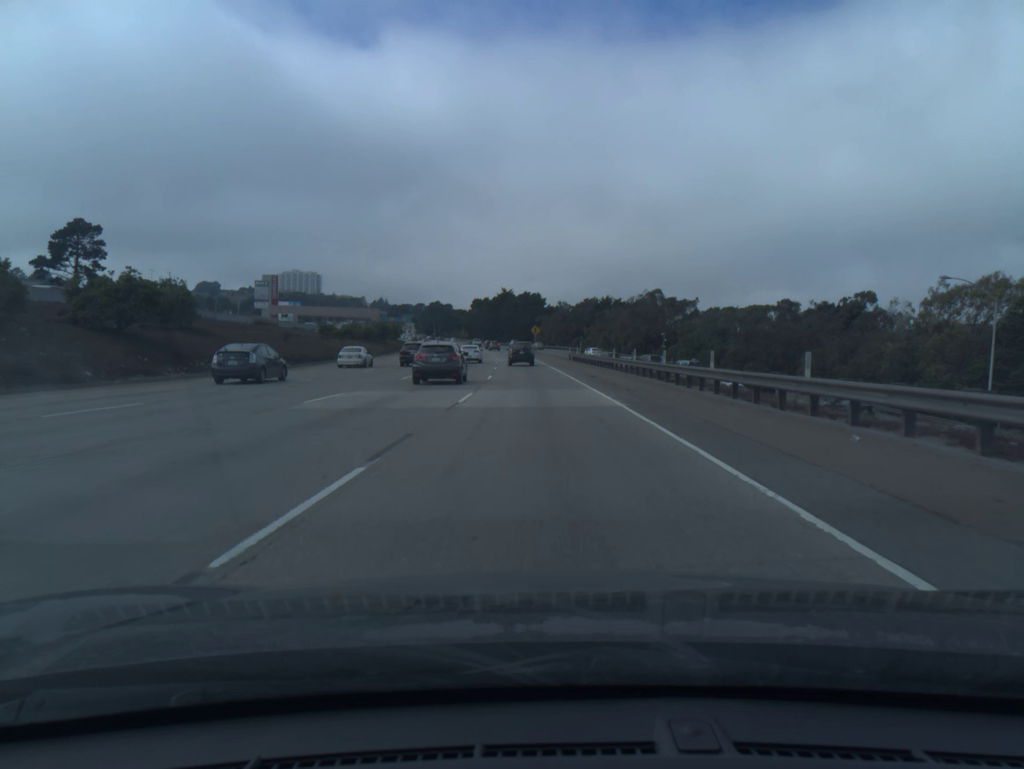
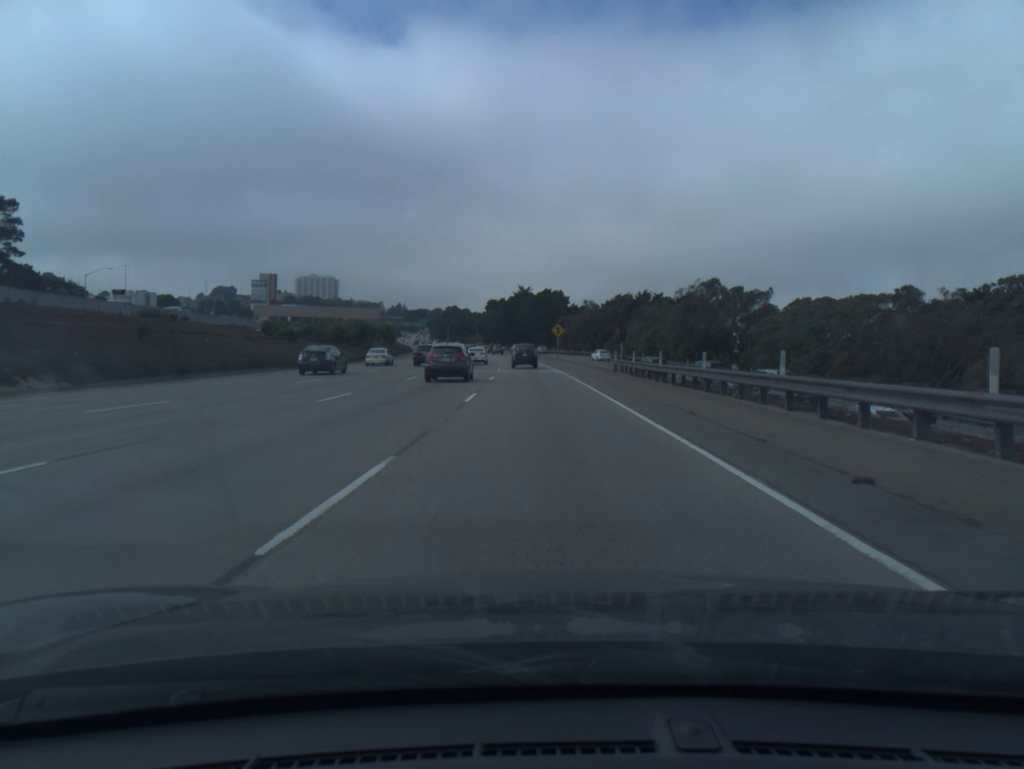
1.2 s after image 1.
(-0.4, +28.7) m; -2°
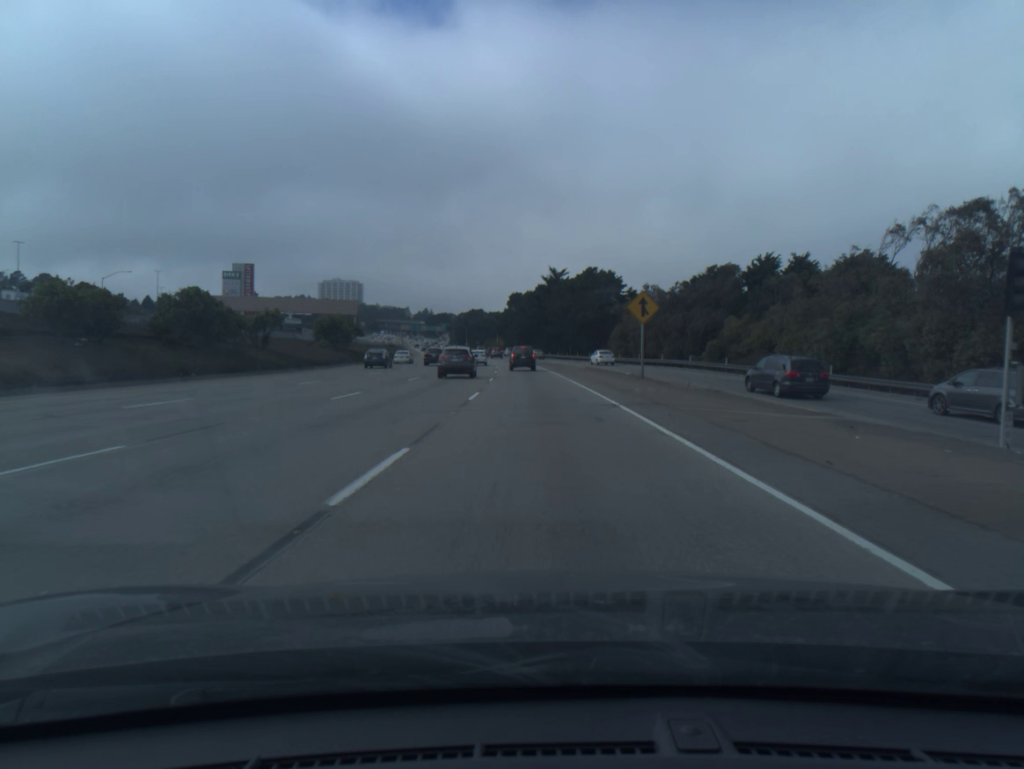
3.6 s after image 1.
(-1.2, +57.0) m; -2°
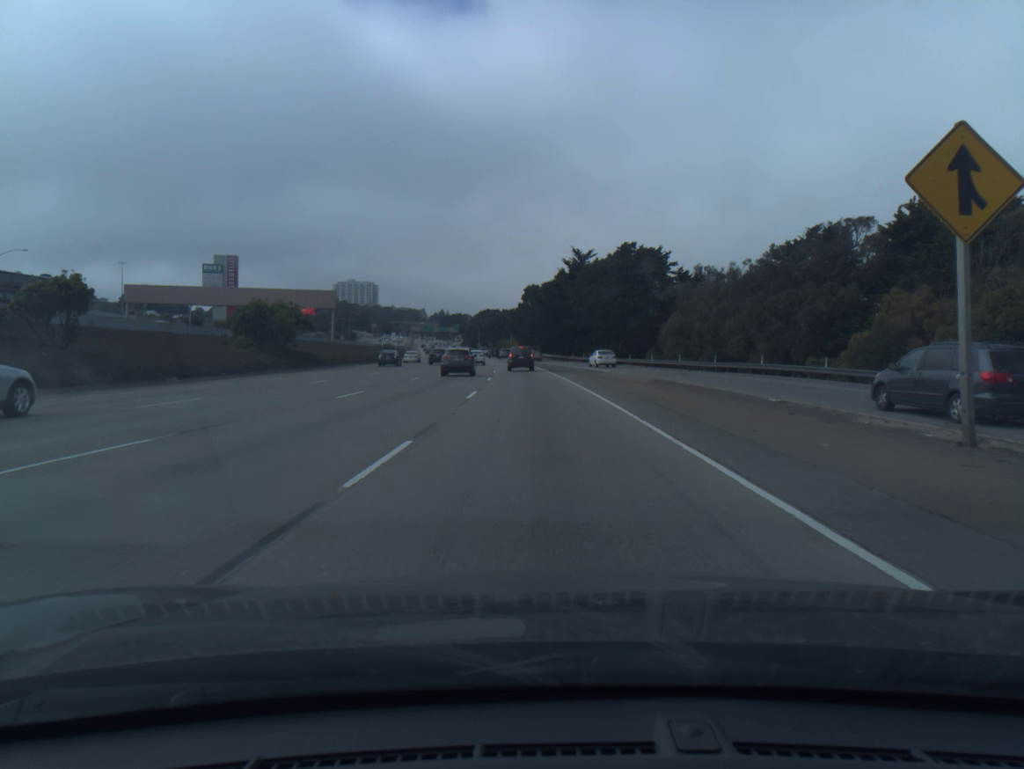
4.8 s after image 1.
(-0.3, +28.3) m; -1°
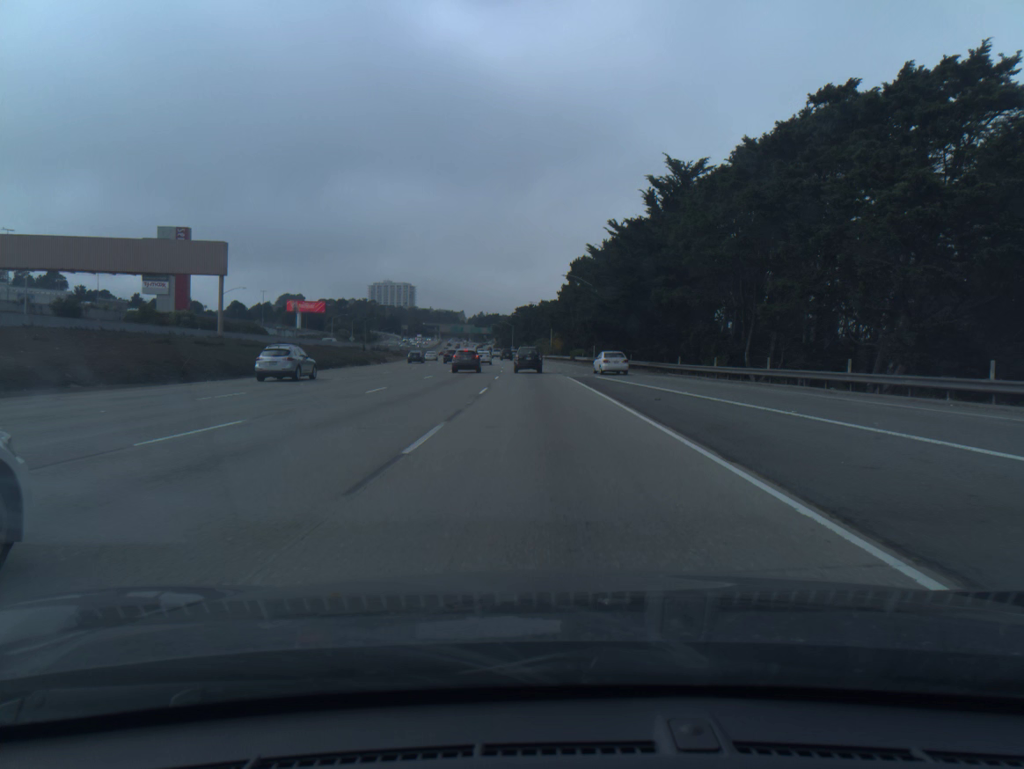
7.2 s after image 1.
(-1.6, +56.1) m; -3°
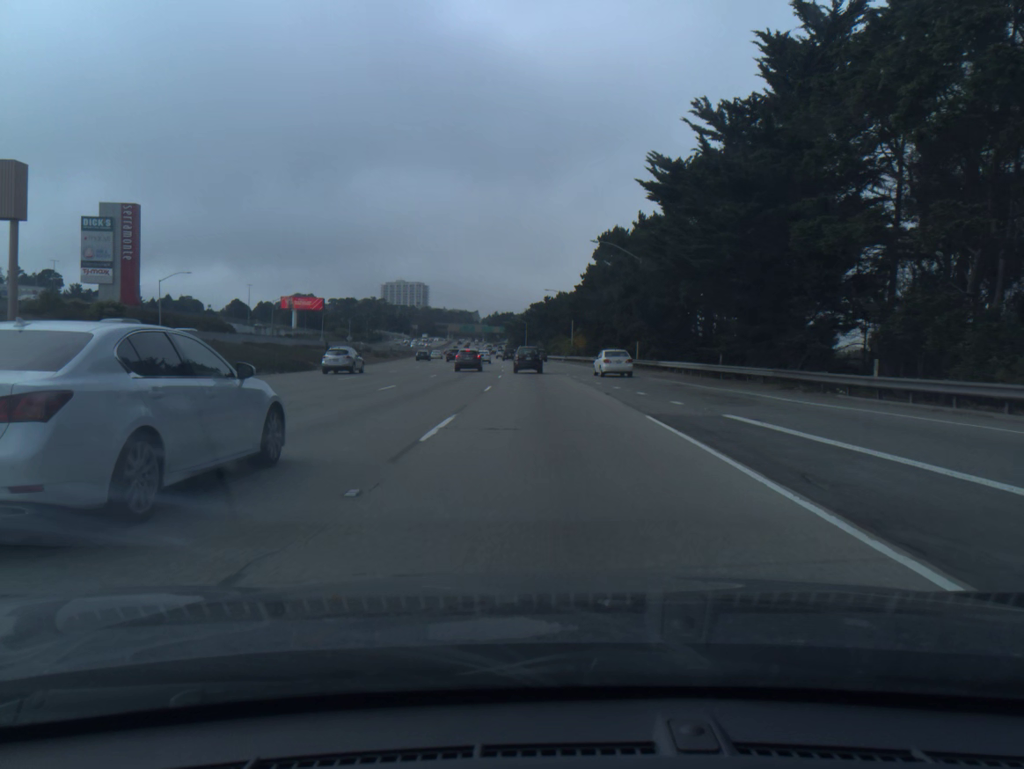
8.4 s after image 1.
(-0.3, +27.6) m; -1°
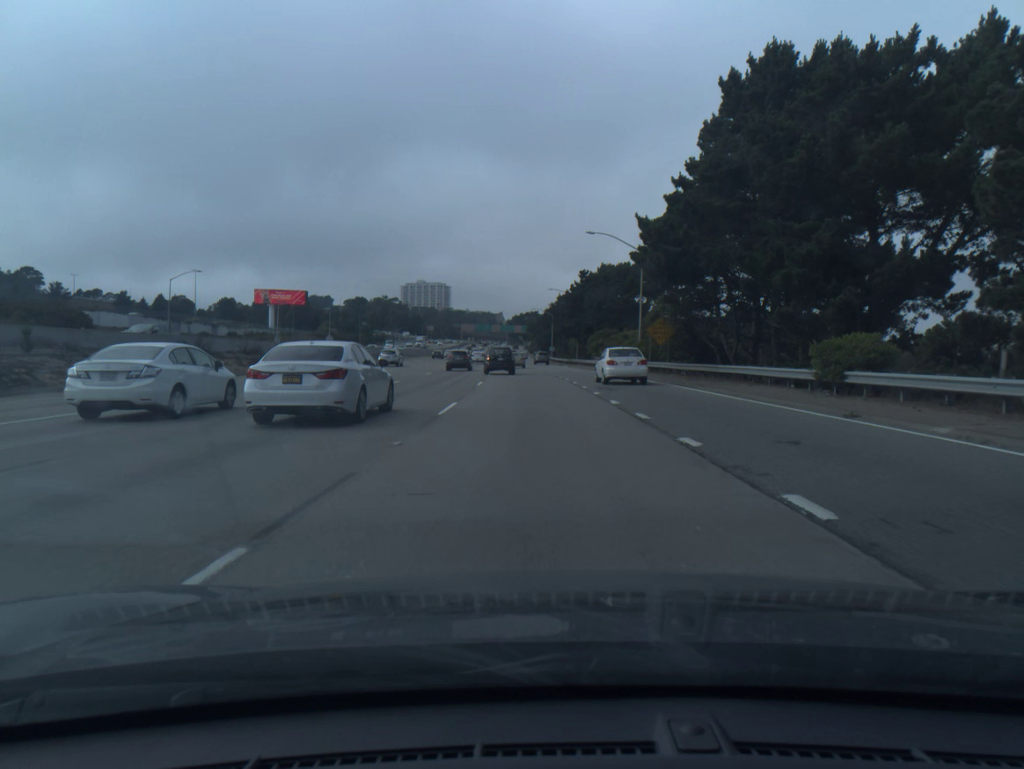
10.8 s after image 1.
(-0.8, +54.2) m; -2°
